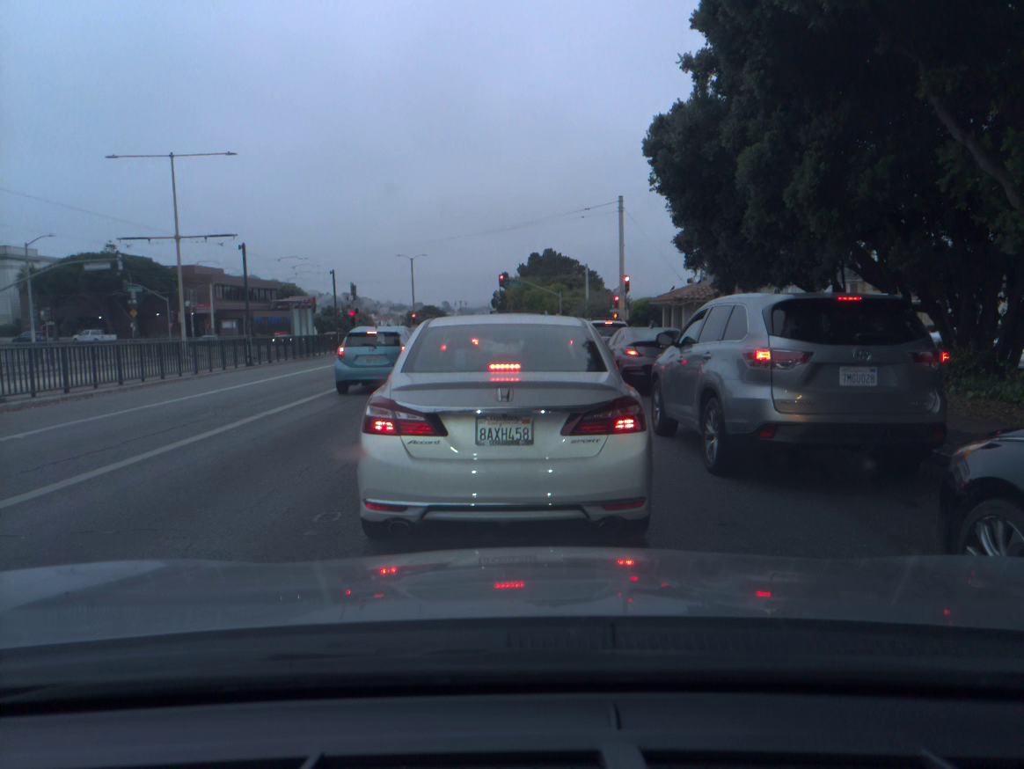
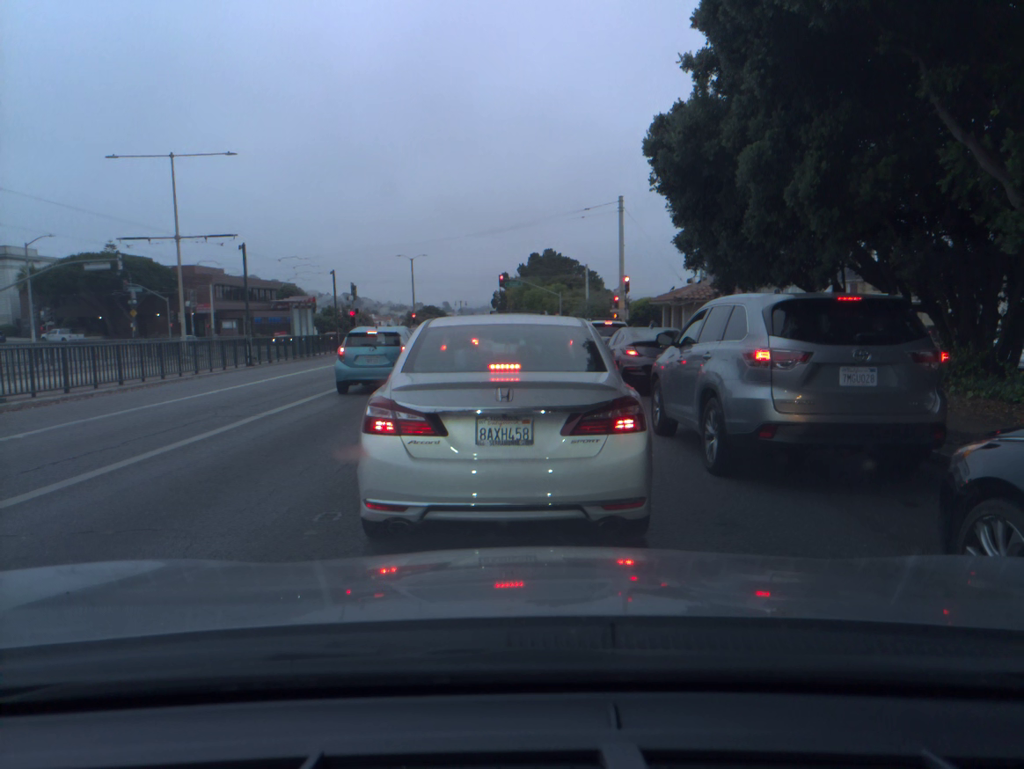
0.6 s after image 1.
(0.0, 0.0) m; 0°
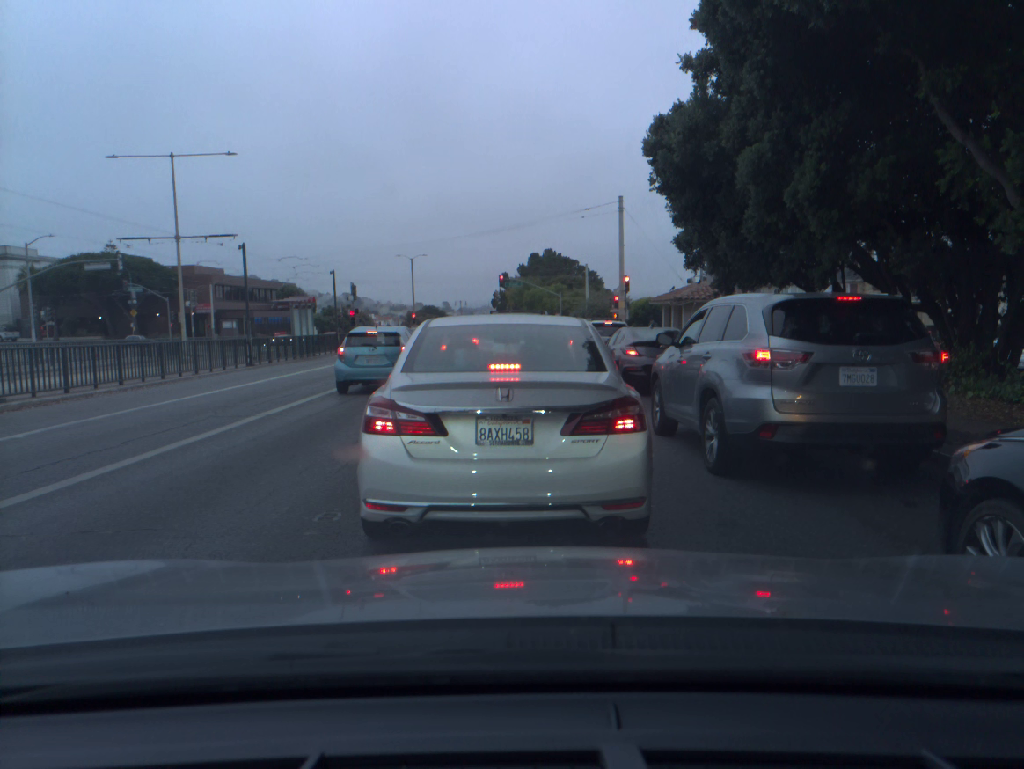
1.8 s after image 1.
(0.0, 0.0) m; 0°
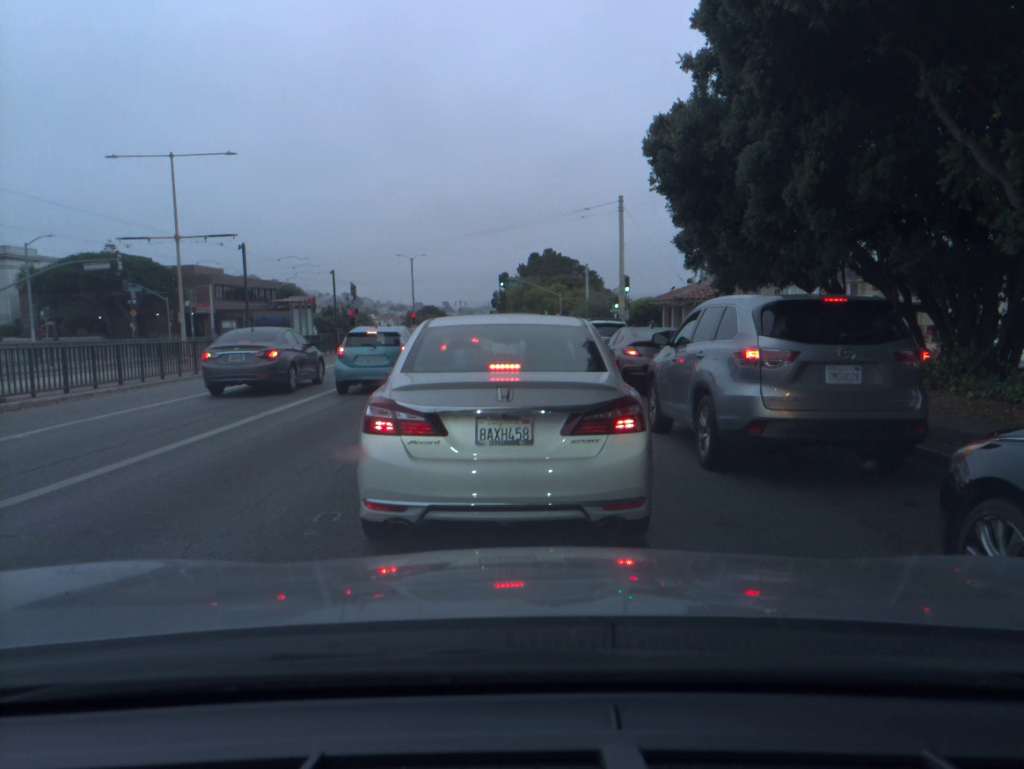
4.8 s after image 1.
(0.0, 0.0) m; 0°
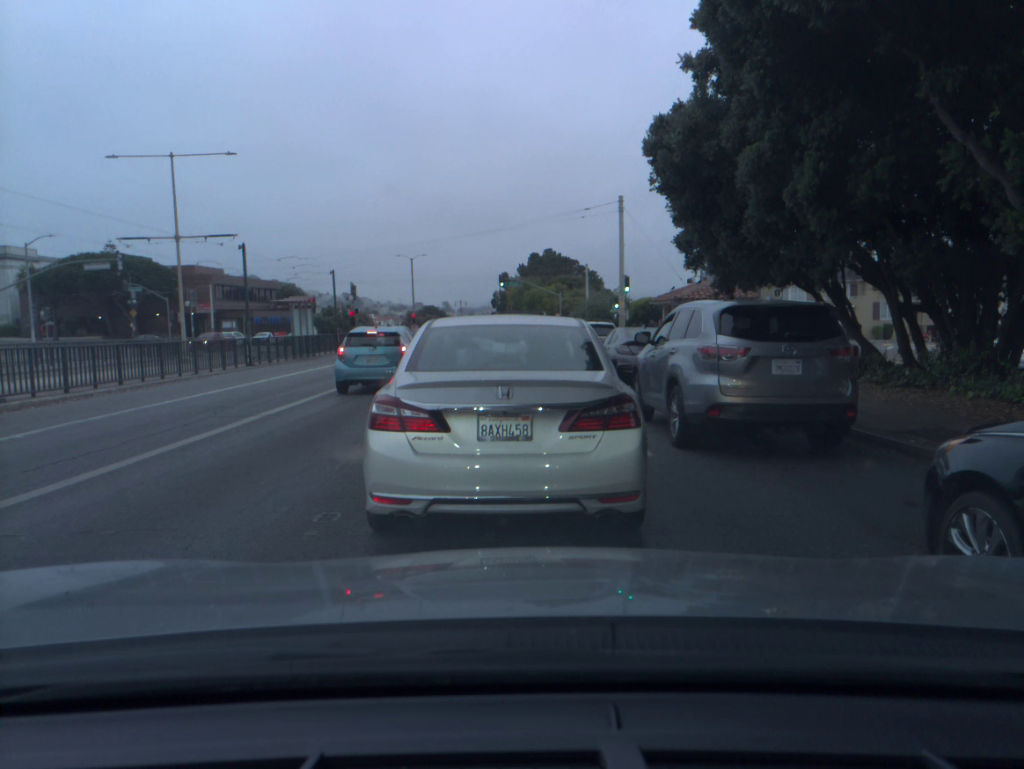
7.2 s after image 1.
(0.0, 0.0) m; 0°
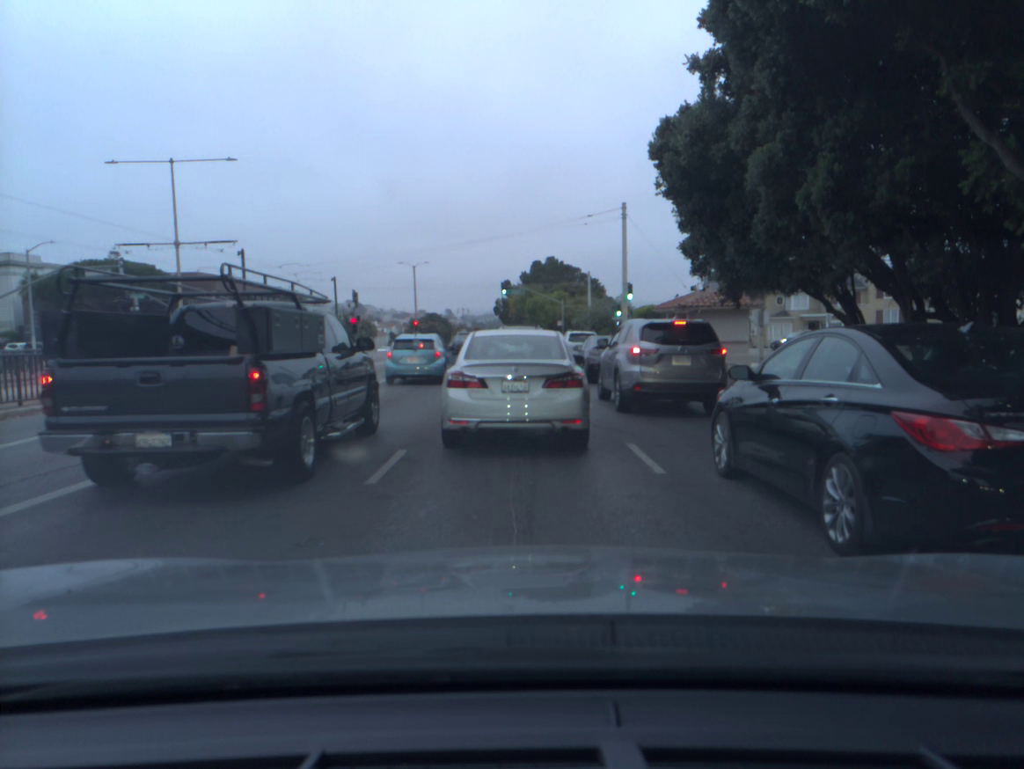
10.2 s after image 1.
(0.0, +0.5) m; -1°
